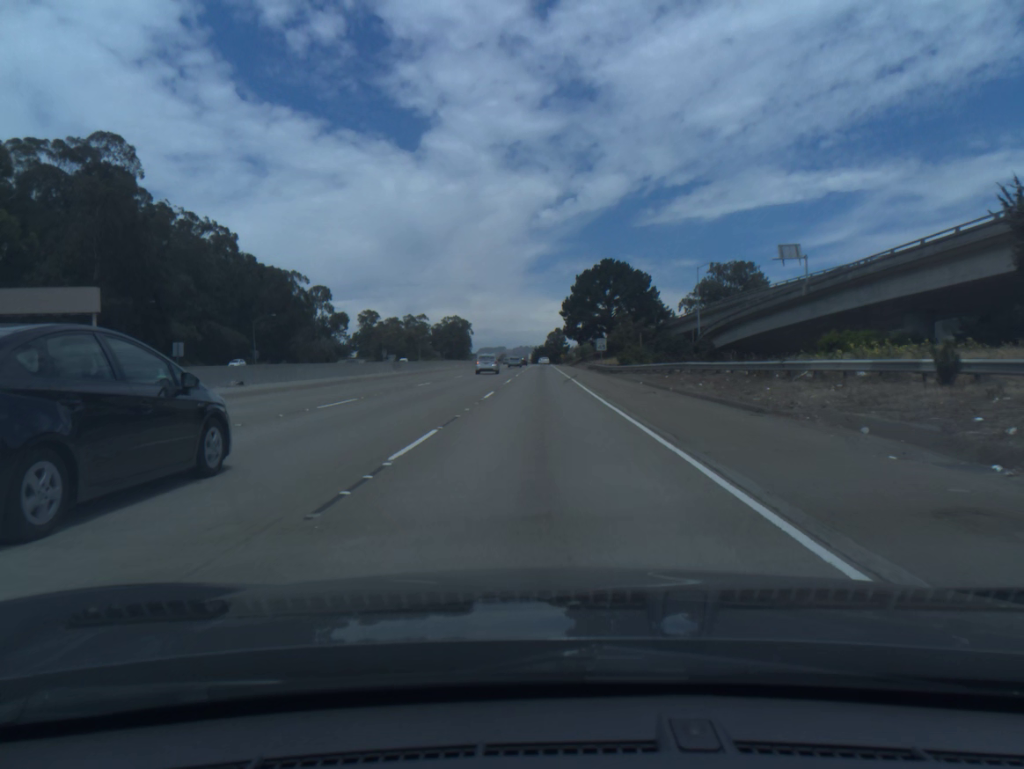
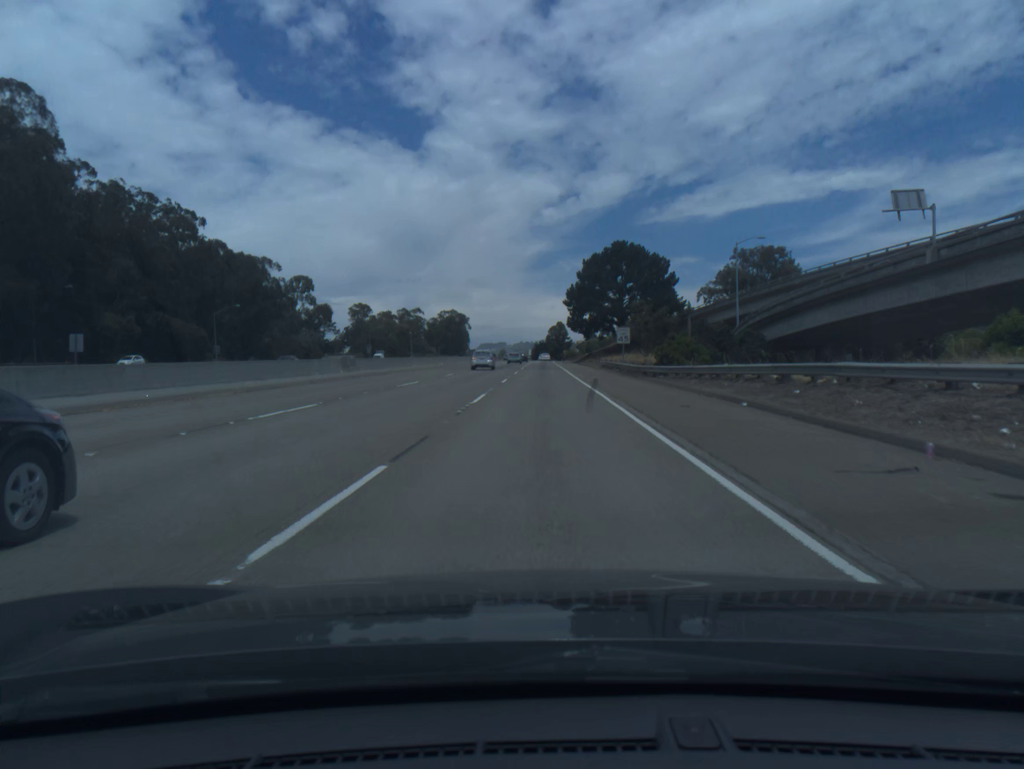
(0.0, +19.1) m; 0°
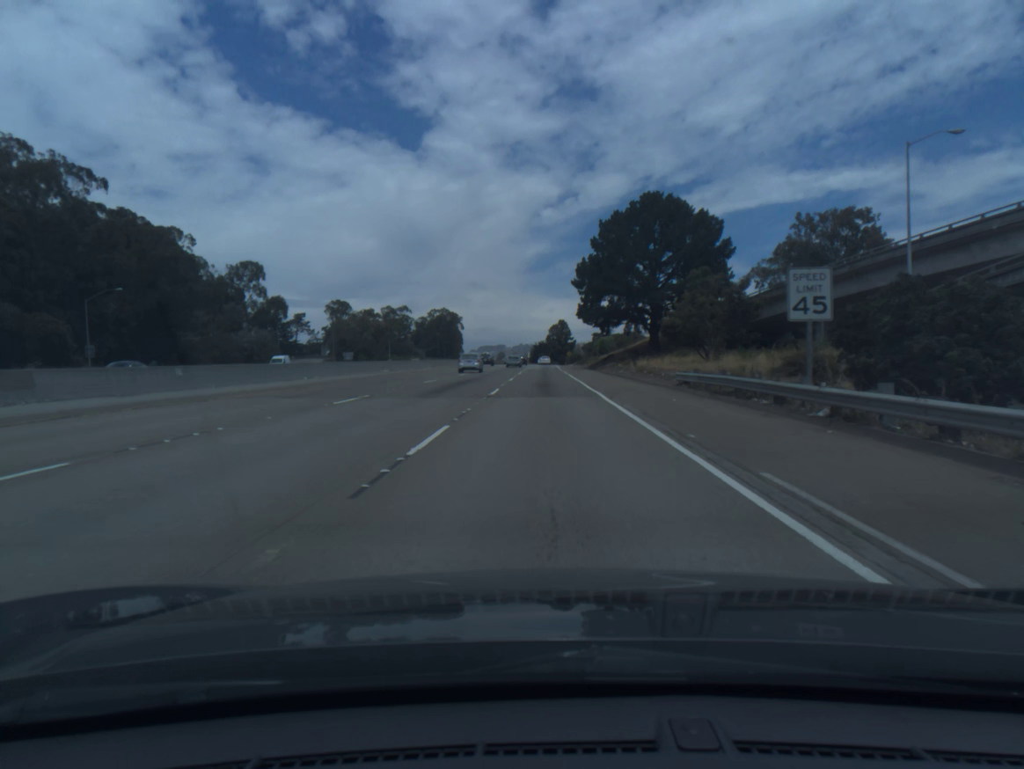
(-0.1, +38.3) m; 0°
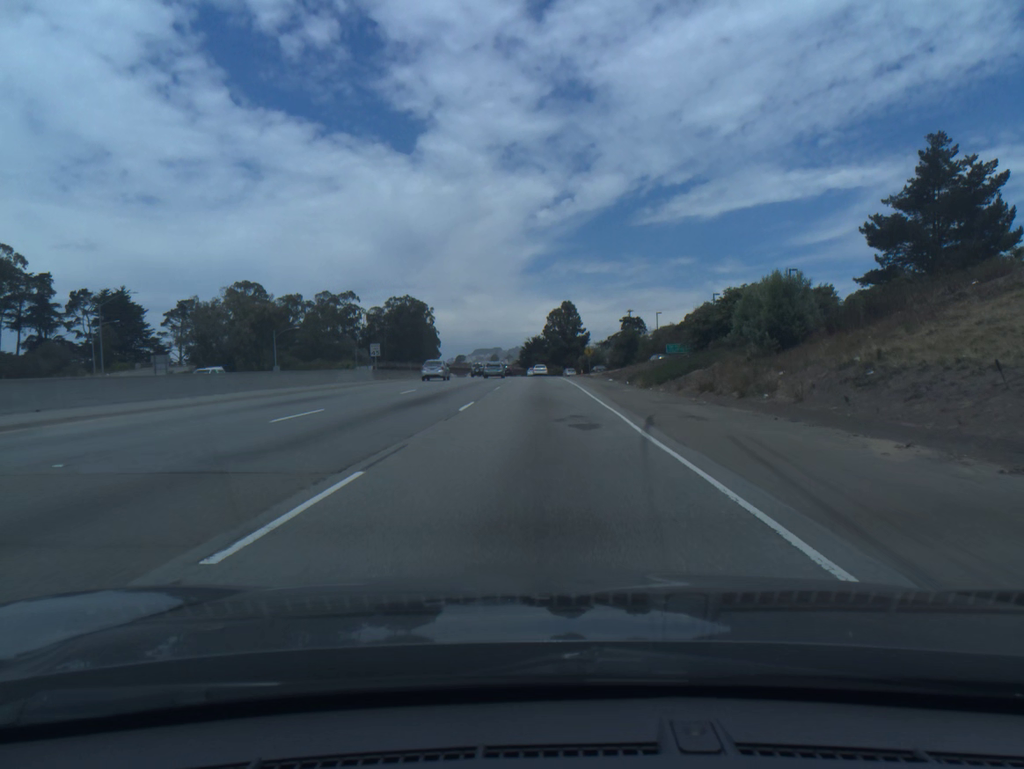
(+0.4, +93.2) m; 0°
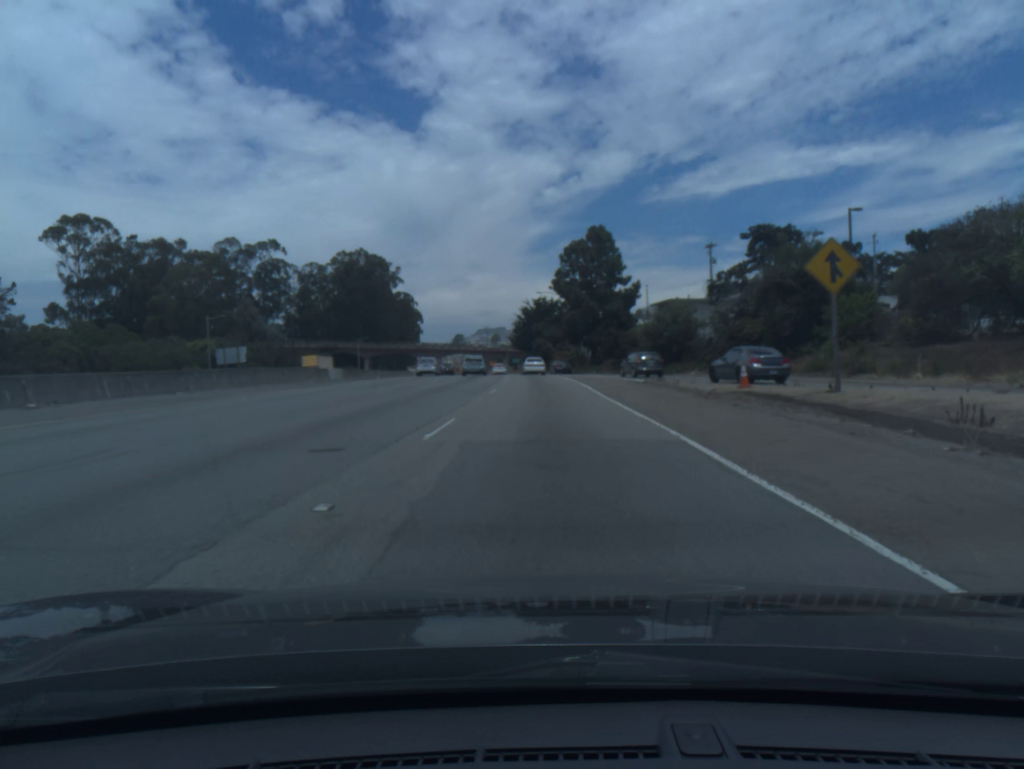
(-0.2, +80.8) m; 0°
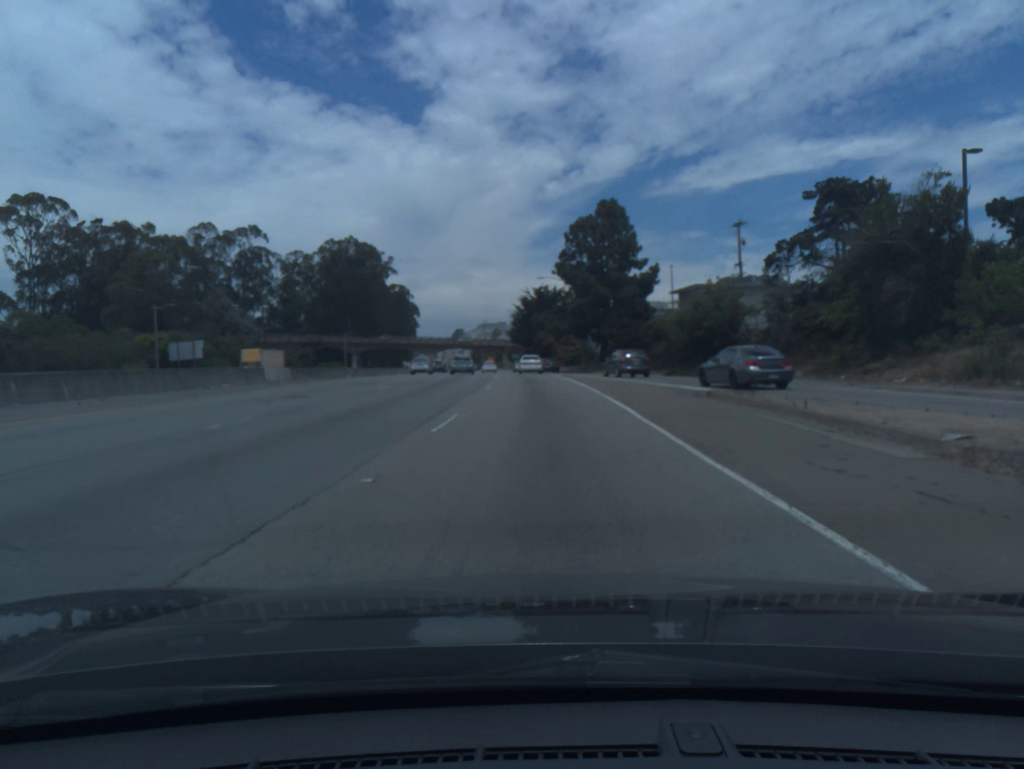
(0.0, +13.8) m; 0°
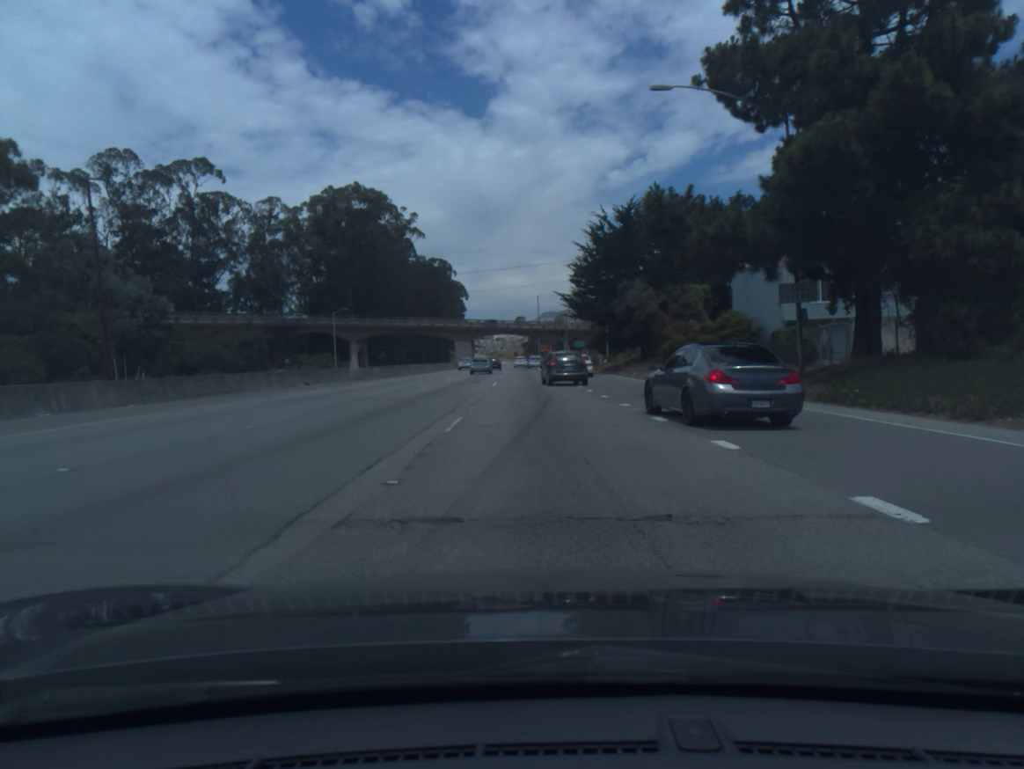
(-2.0, +58.0) m; -5°
